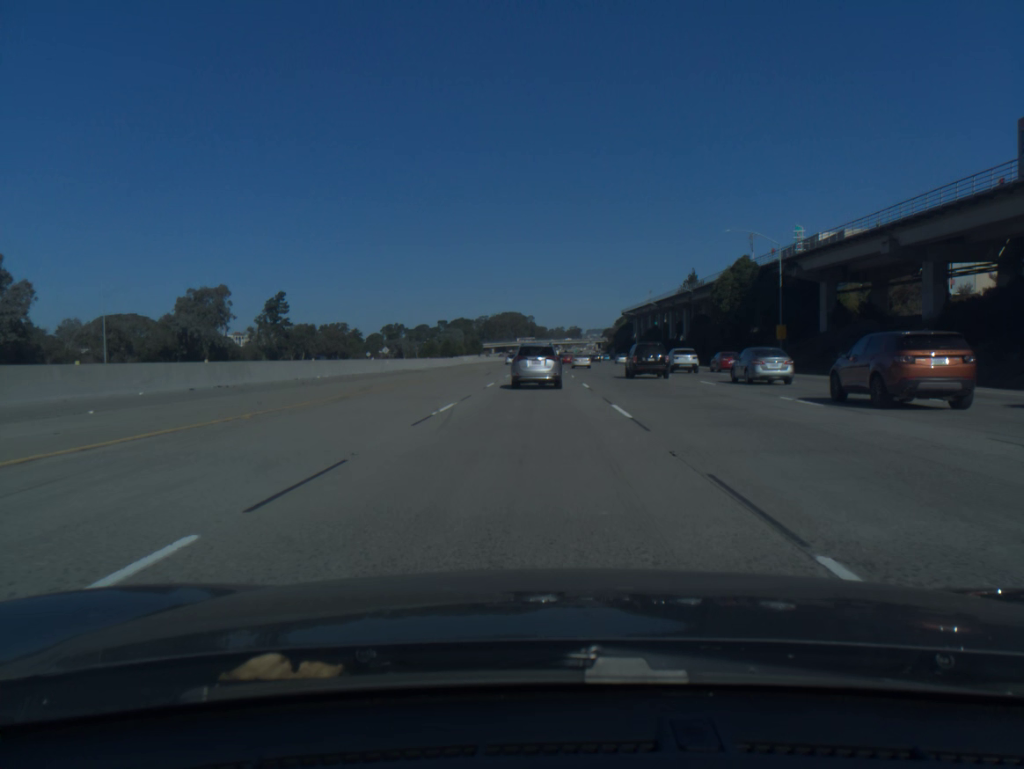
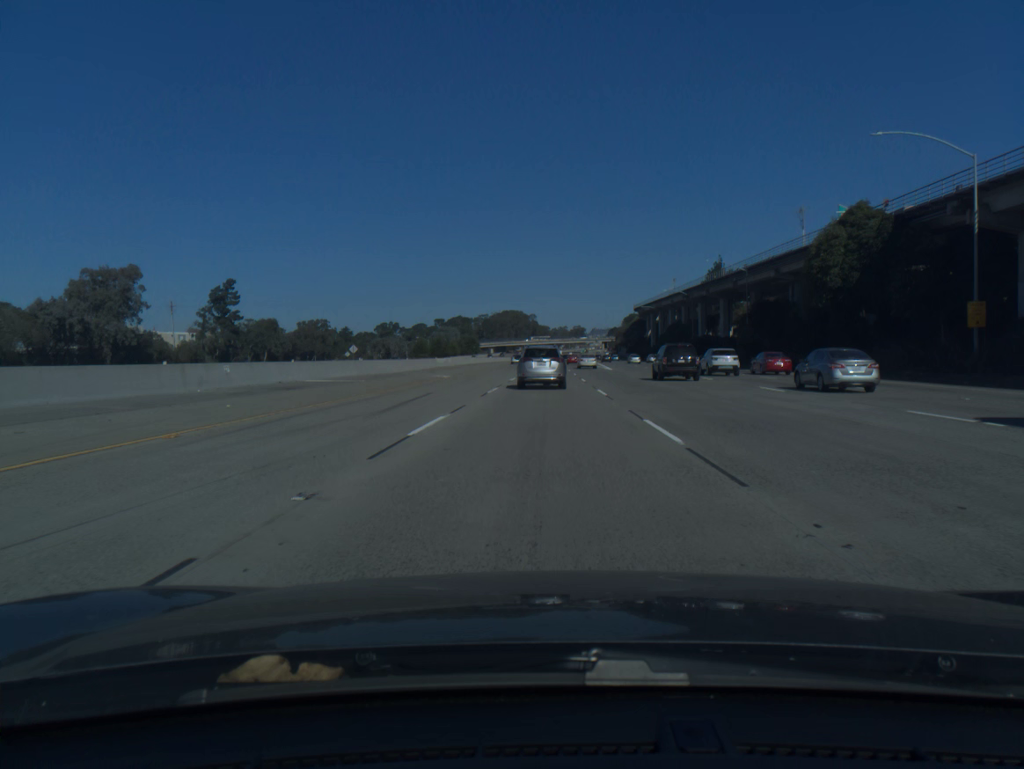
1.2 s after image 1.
(0.0, +33.3) m; 0°
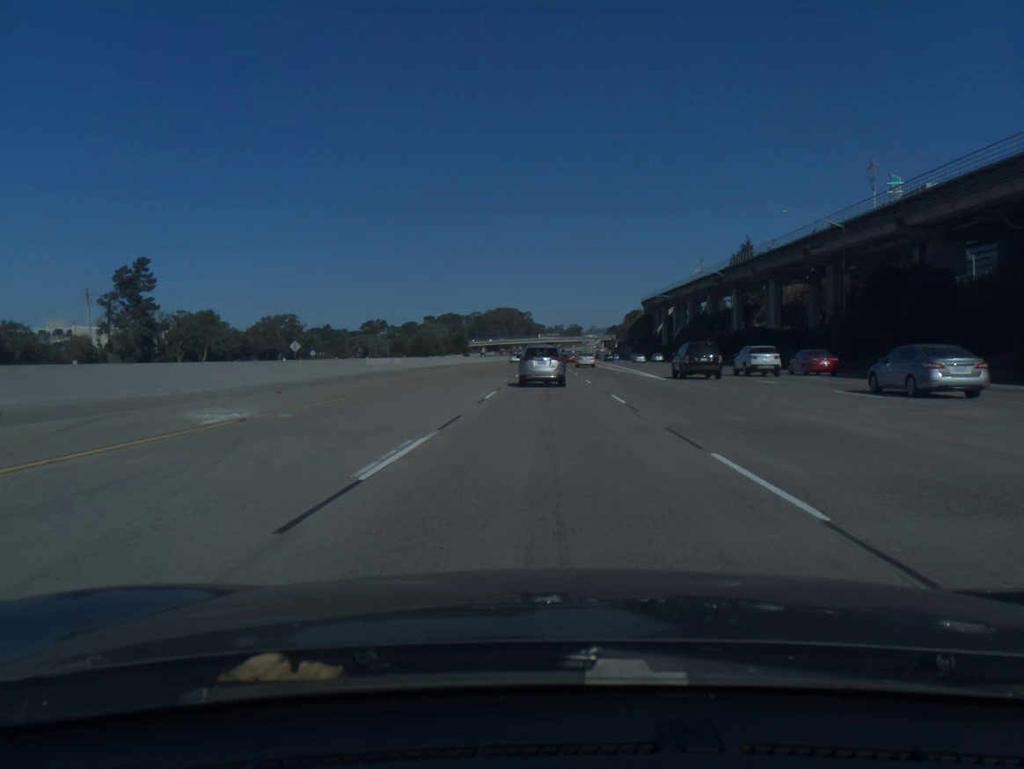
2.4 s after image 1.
(+0.1, +33.4) m; 0°
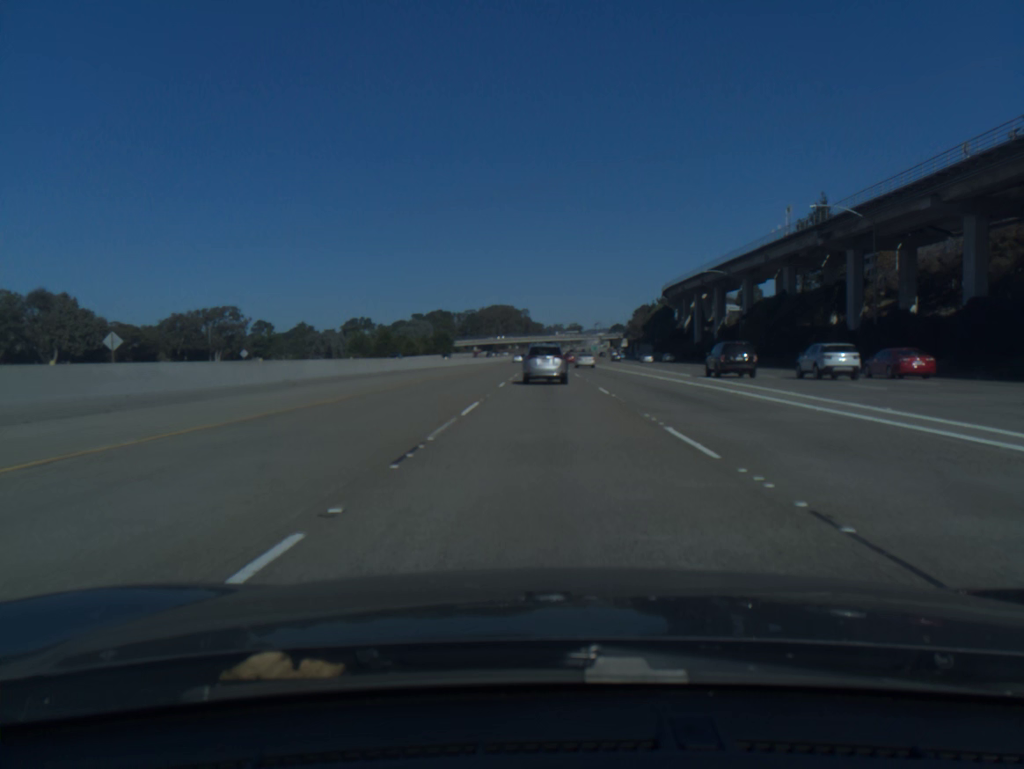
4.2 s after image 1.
(+0.2, +50.3) m; 0°
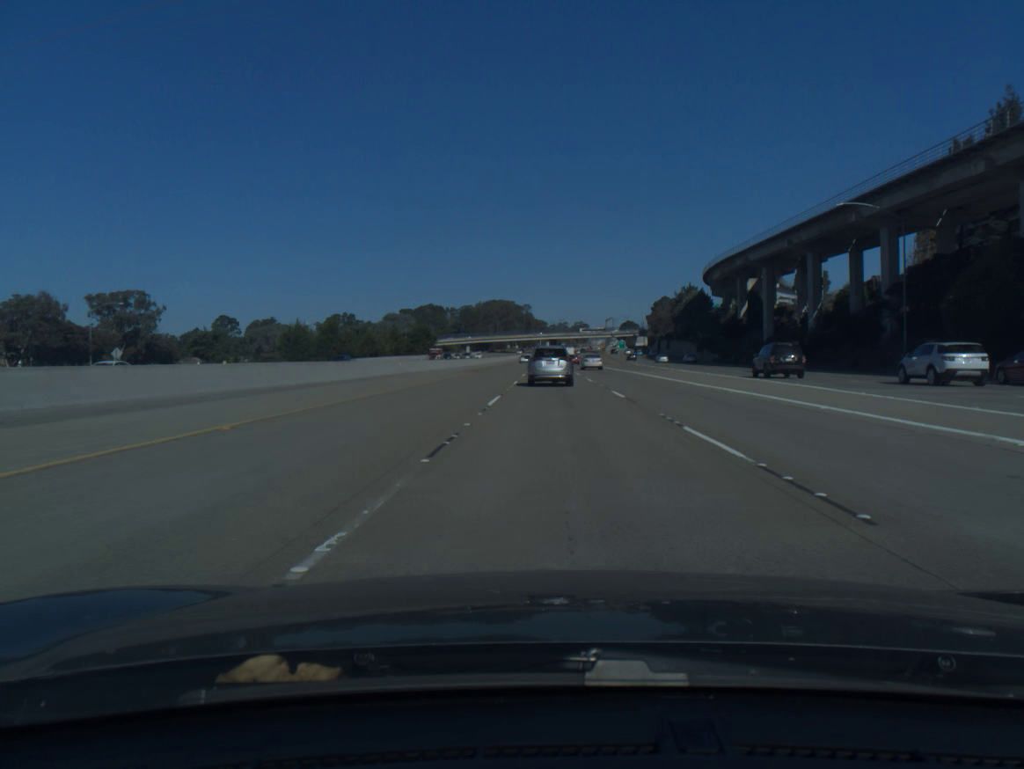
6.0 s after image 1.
(-0.2, +50.2) m; 0°
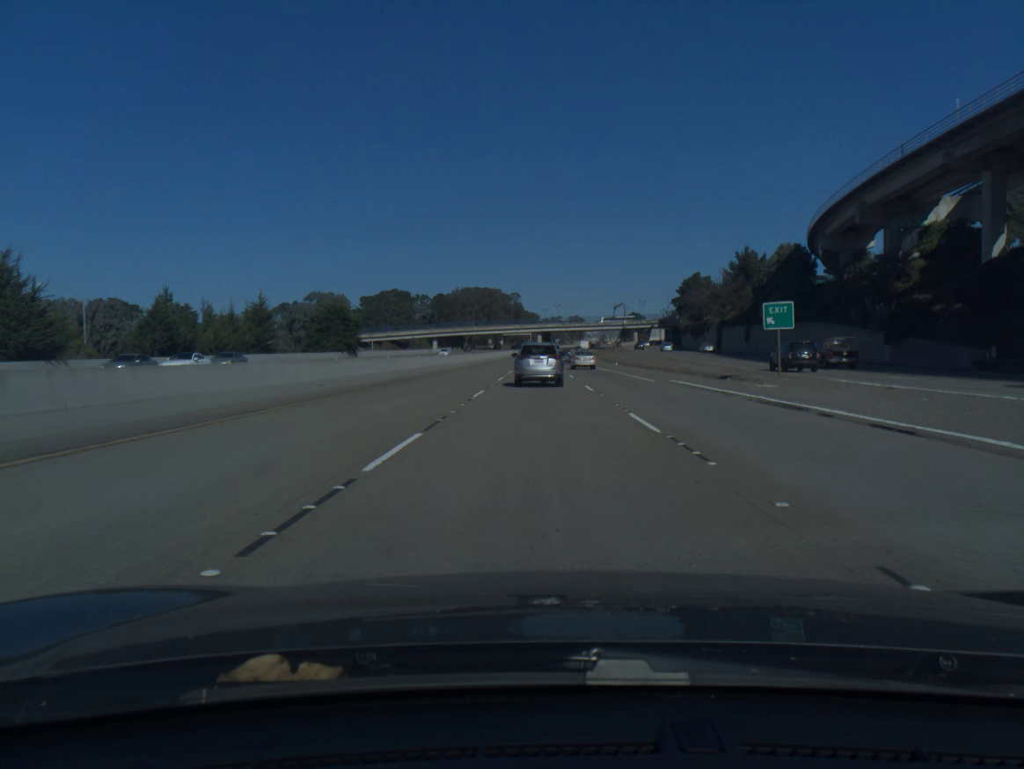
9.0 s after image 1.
(+0.7, +84.4) m; +1°
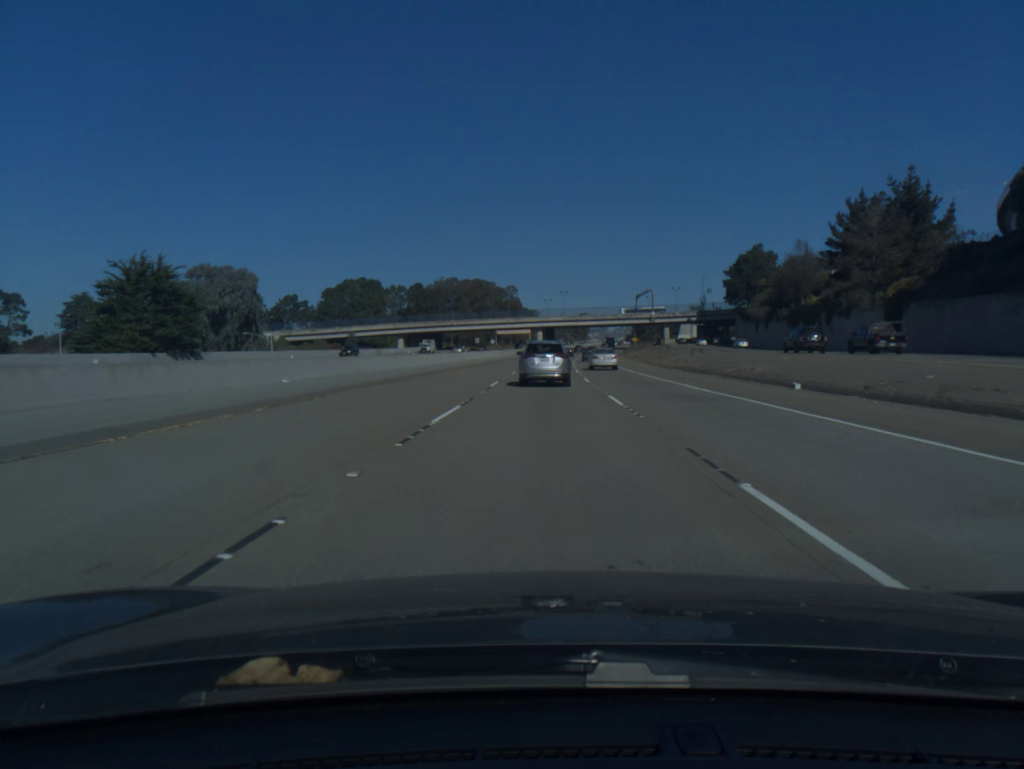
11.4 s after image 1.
(-0.3, +66.8) m; 0°
